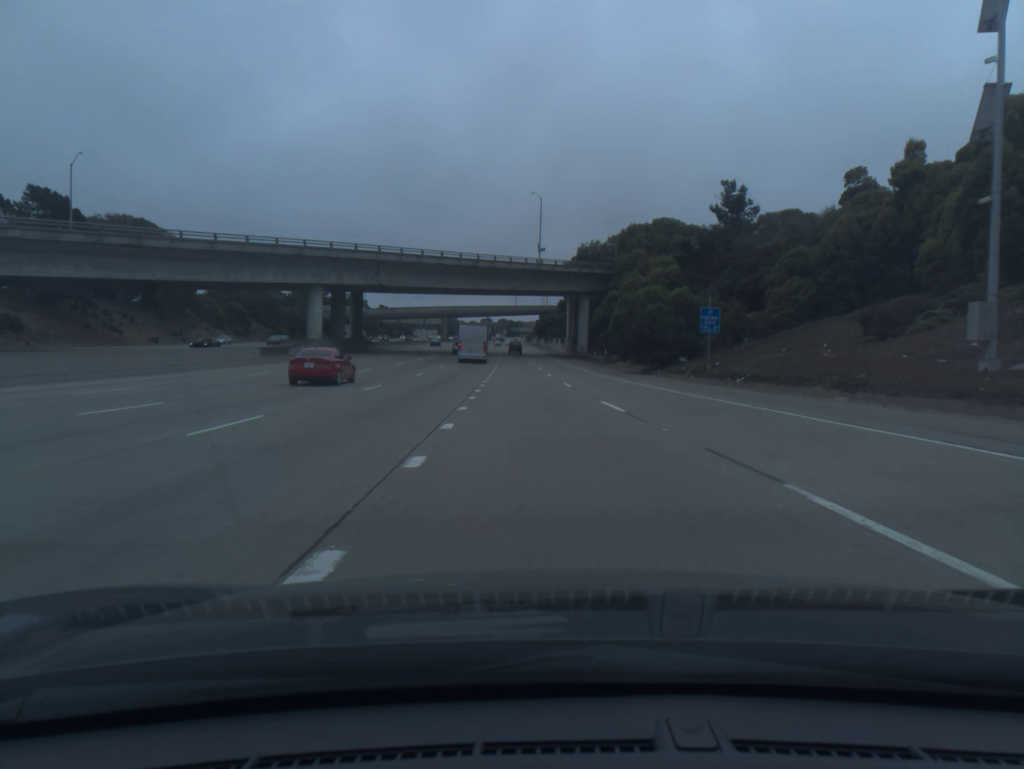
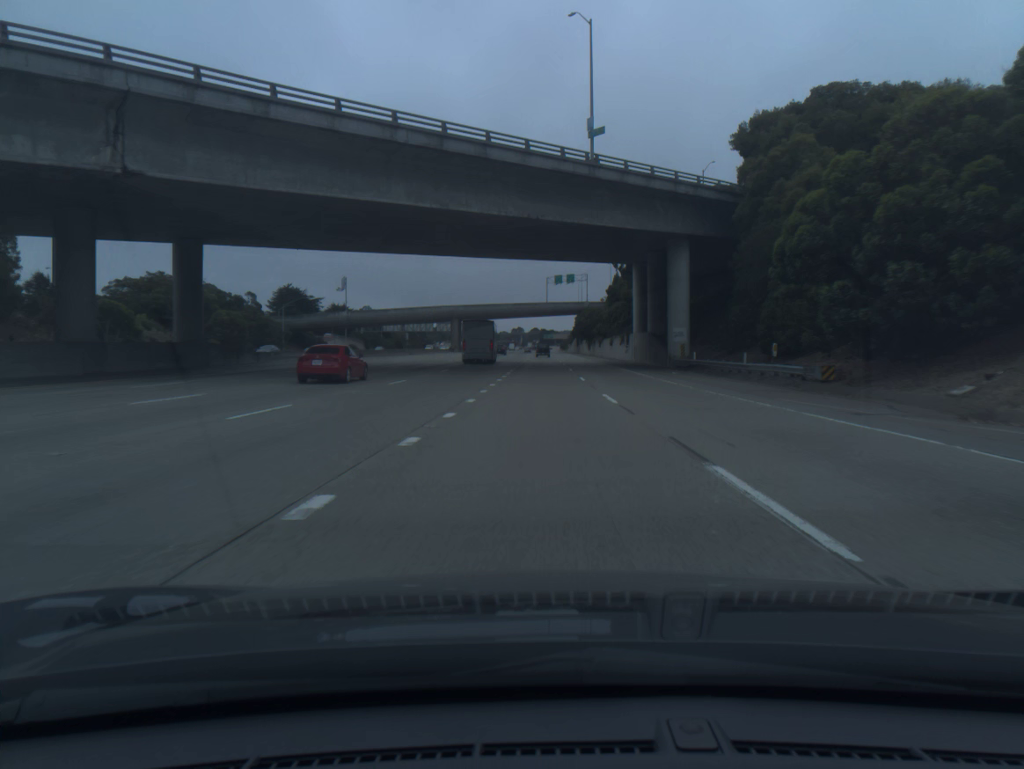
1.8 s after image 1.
(-1.5, +56.7) m; -2°
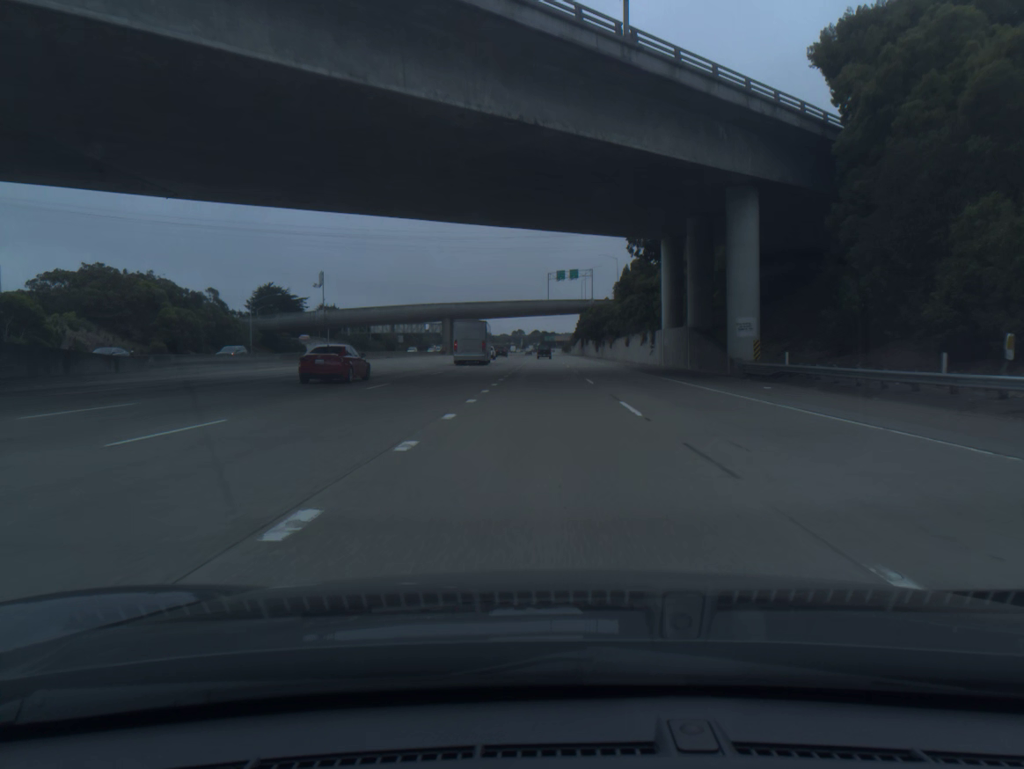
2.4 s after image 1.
(0.0, +18.7) m; 0°
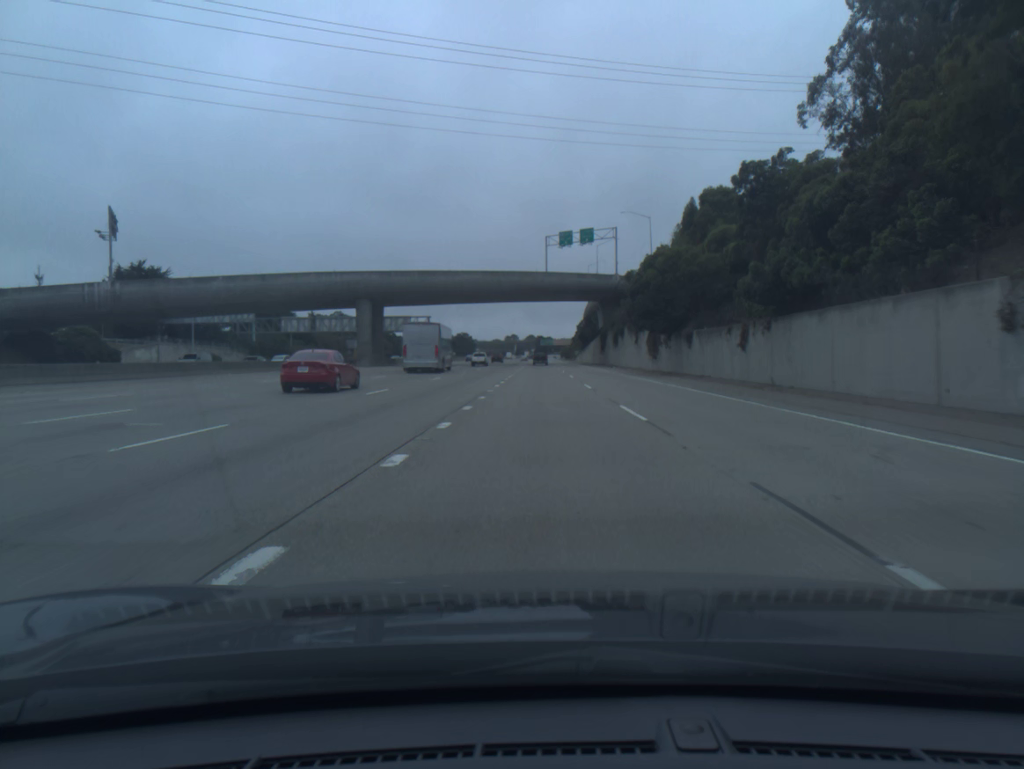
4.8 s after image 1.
(+0.1, +72.9) m; 0°
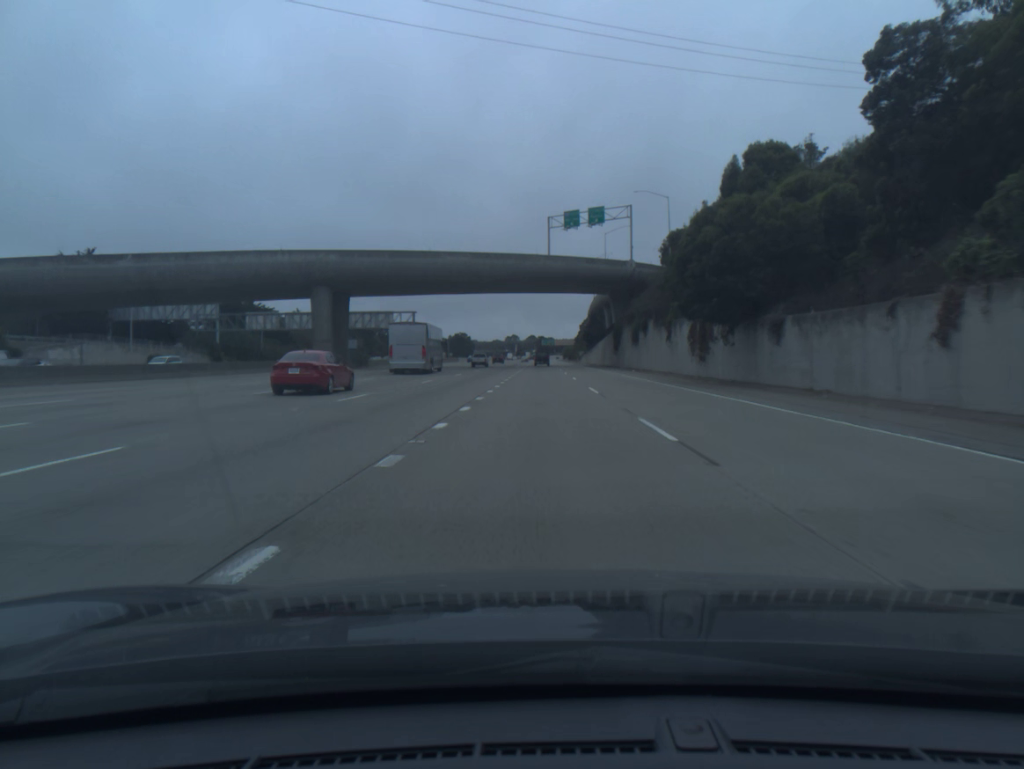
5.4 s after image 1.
(0.0, +17.9) m; 0°
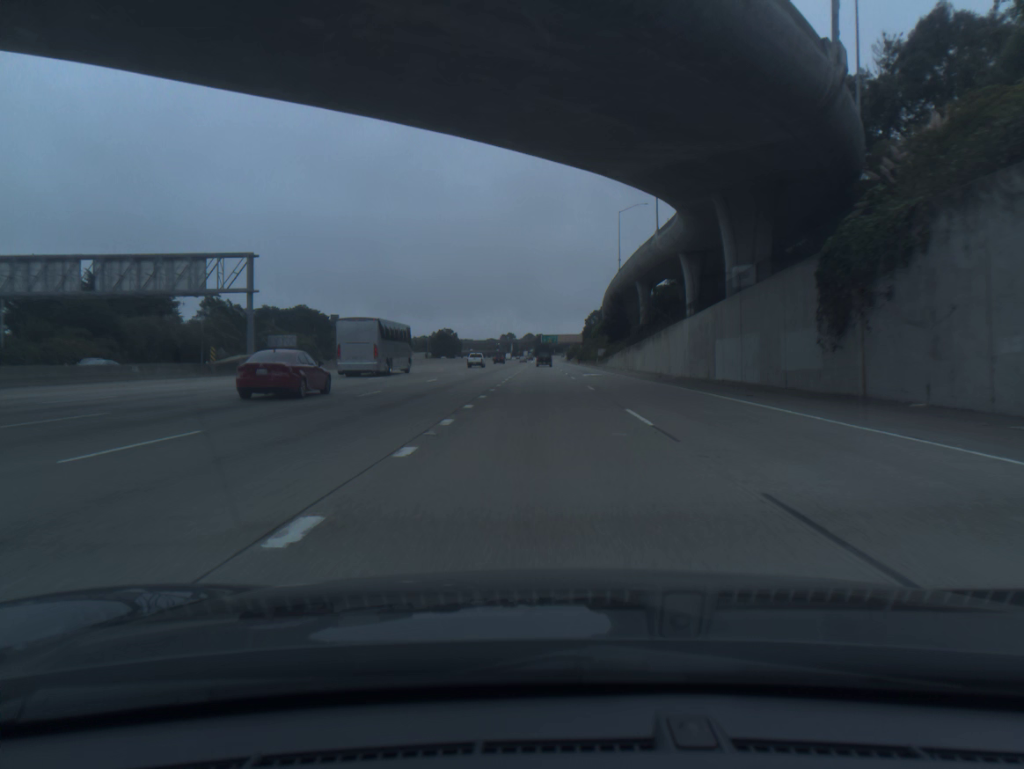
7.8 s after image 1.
(0.0, +70.9) m; 0°
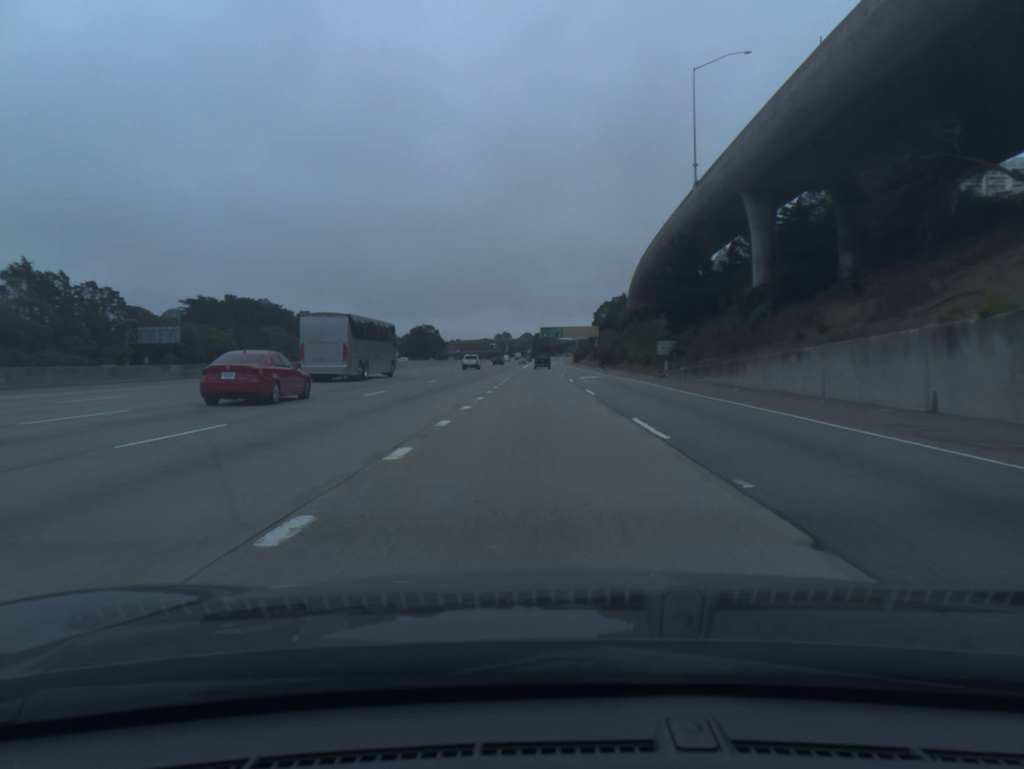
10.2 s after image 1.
(-0.1, +71.7) m; 0°
